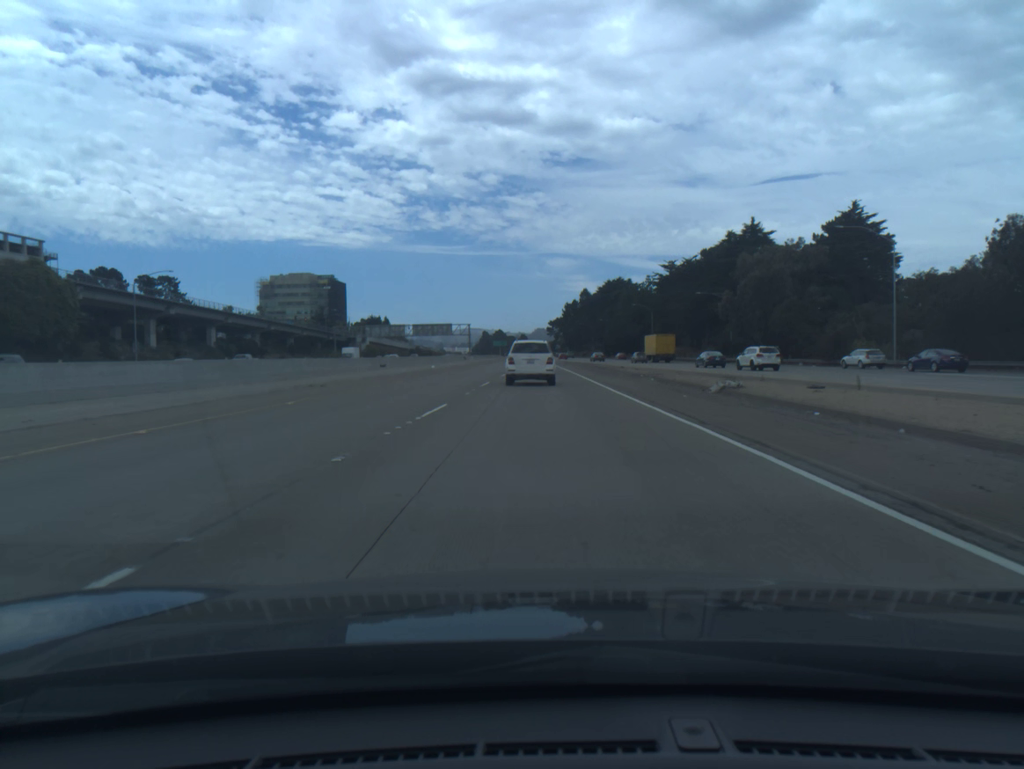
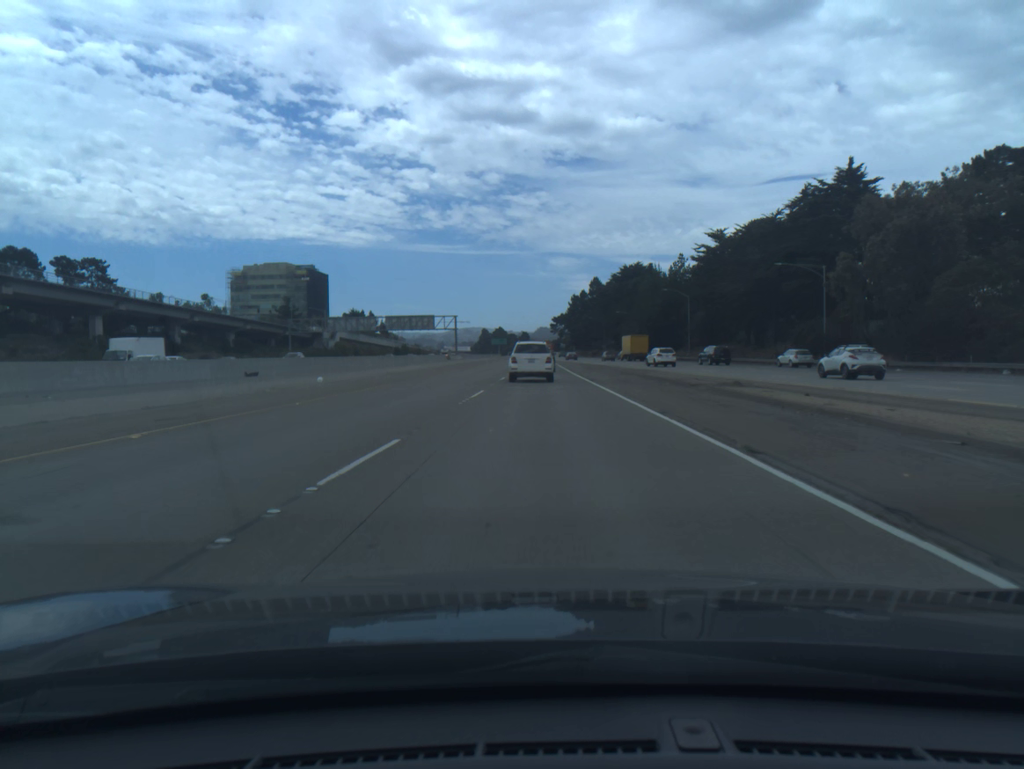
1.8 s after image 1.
(-0.2, +37.0) m; 0°
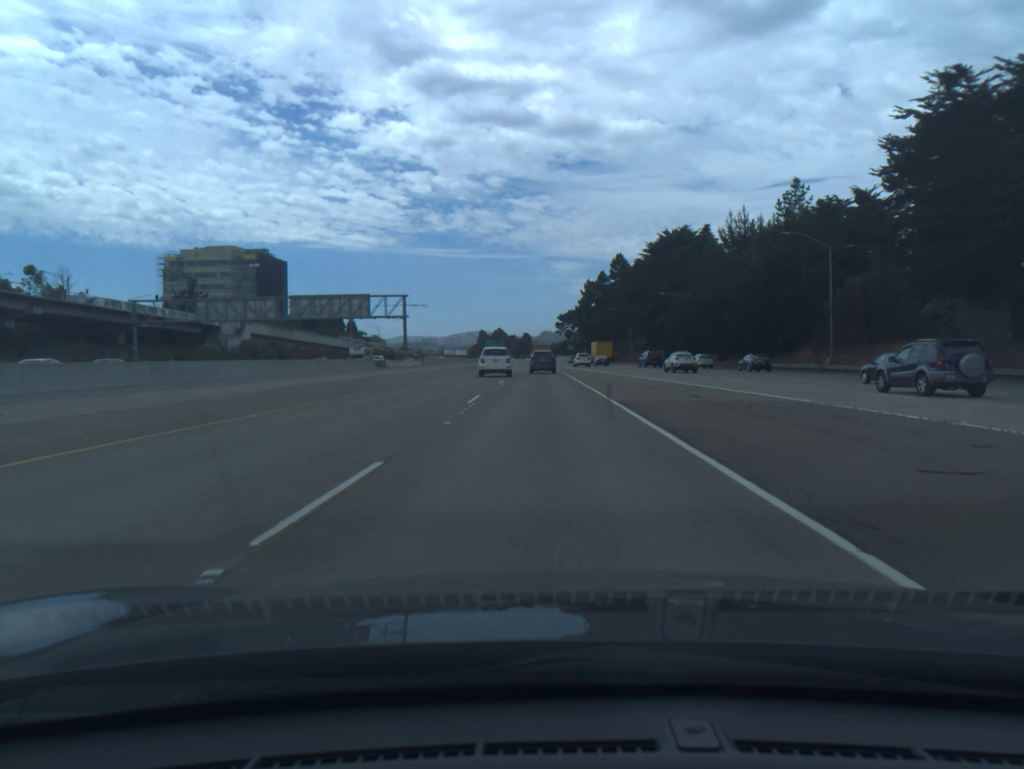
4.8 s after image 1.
(0.0, +61.5) m; 0°
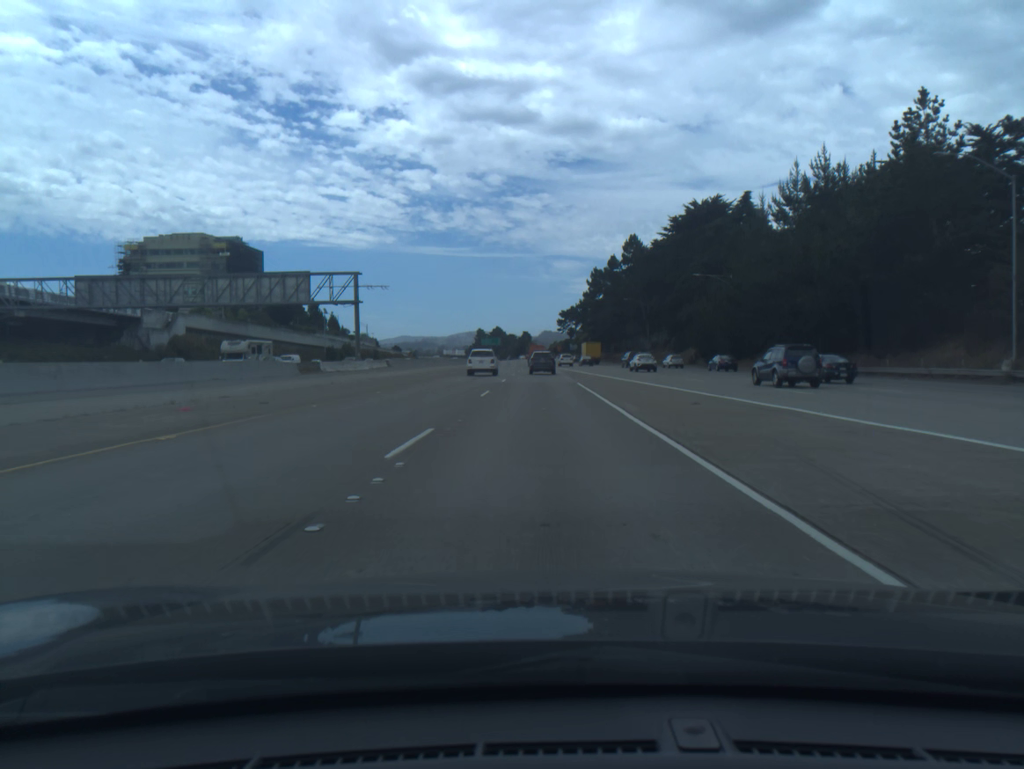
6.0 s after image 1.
(0.0, +25.2) m; 0°
